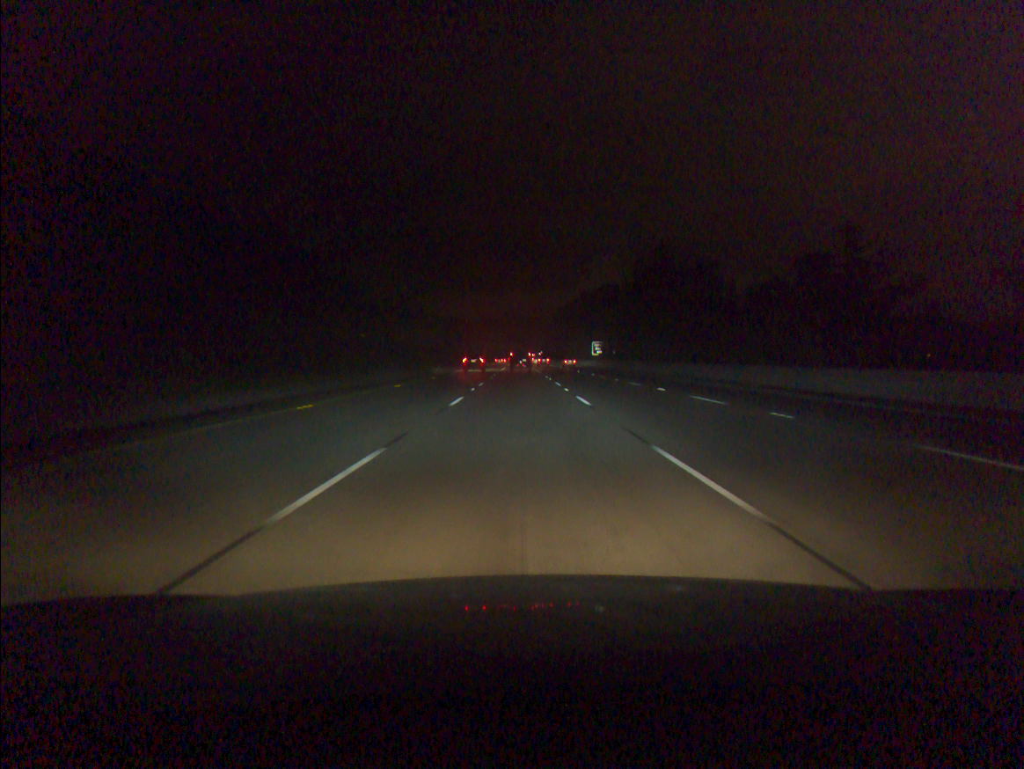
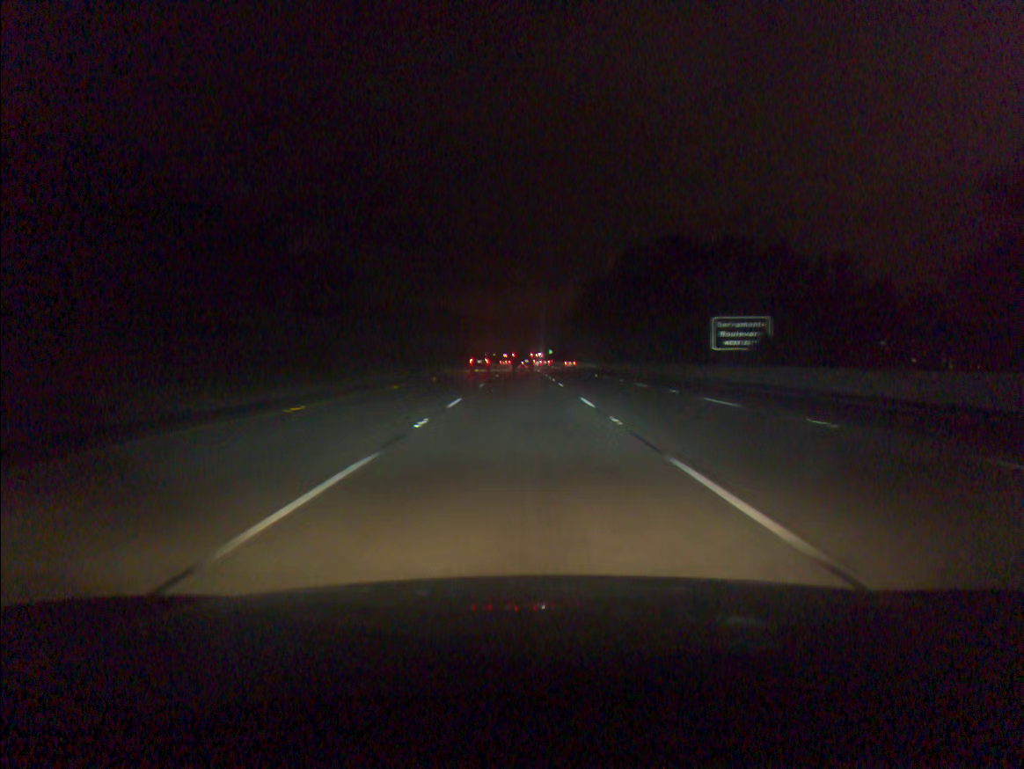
(-0.2, +88.7) m; 0°
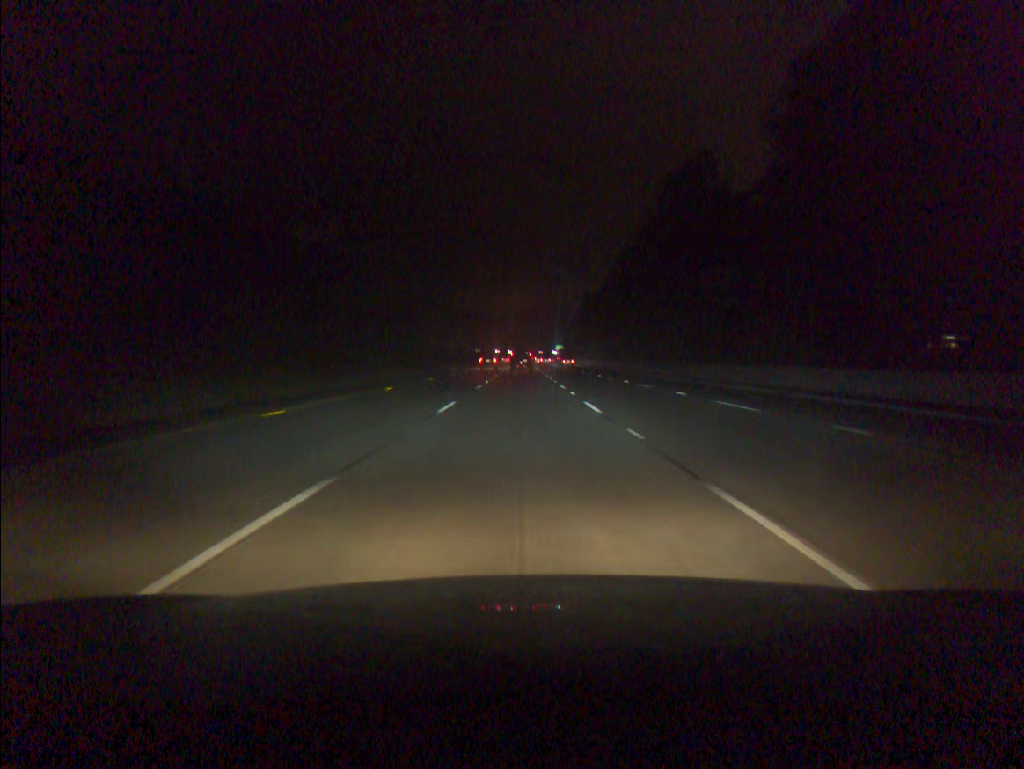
(+0.3, +89.3) m; 0°
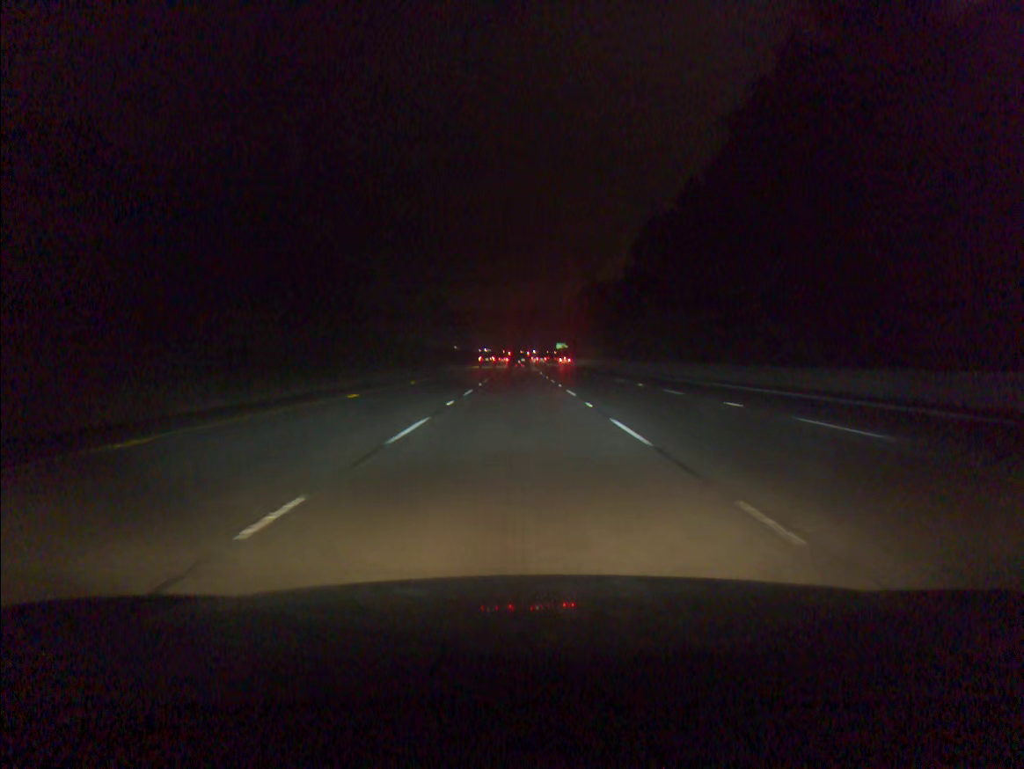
(+0.1, +35.8) m; 0°
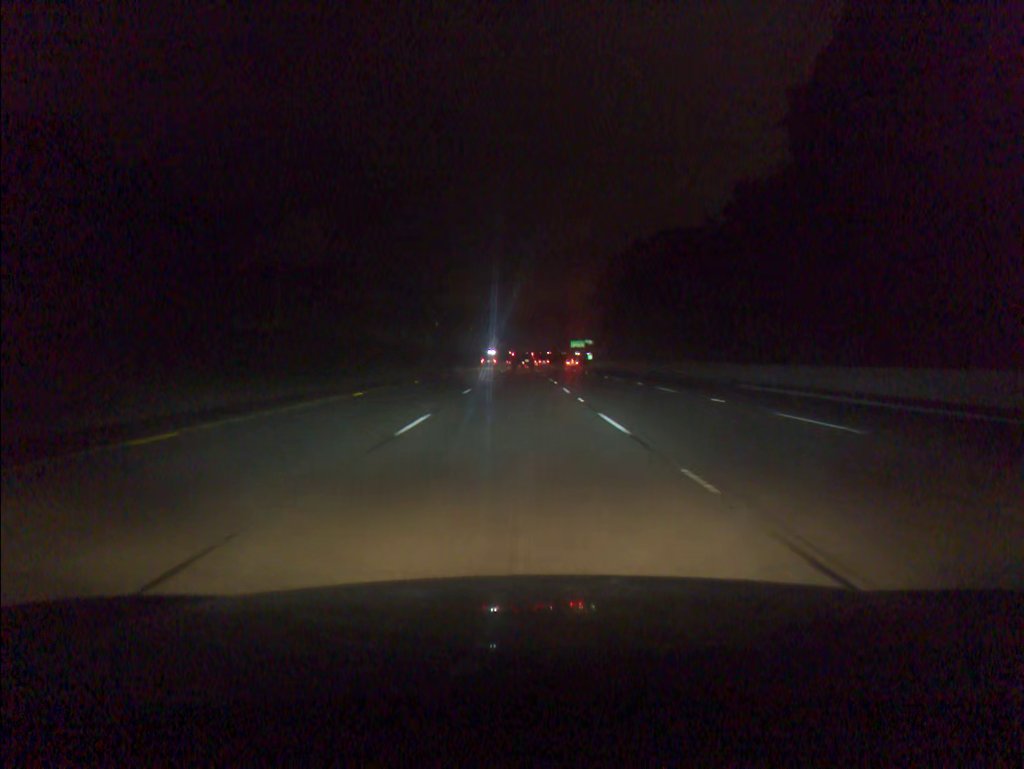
(0.0, +71.7) m; 0°
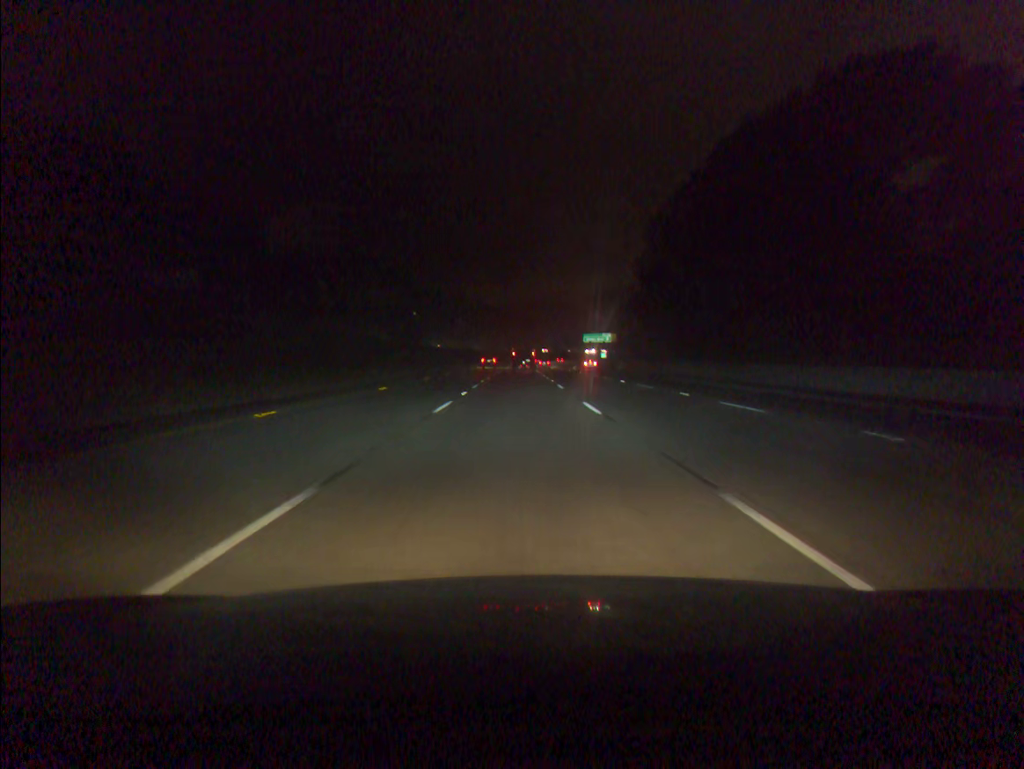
(-0.1, +53.6) m; 0°
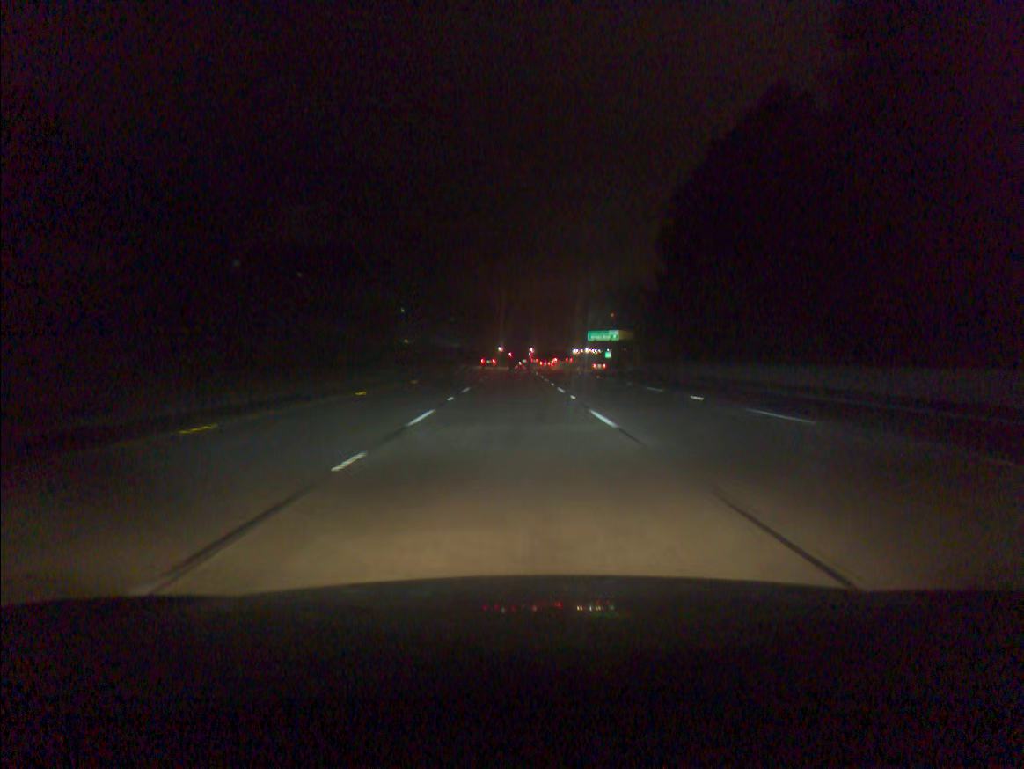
(0.0, +17.8) m; 0°
